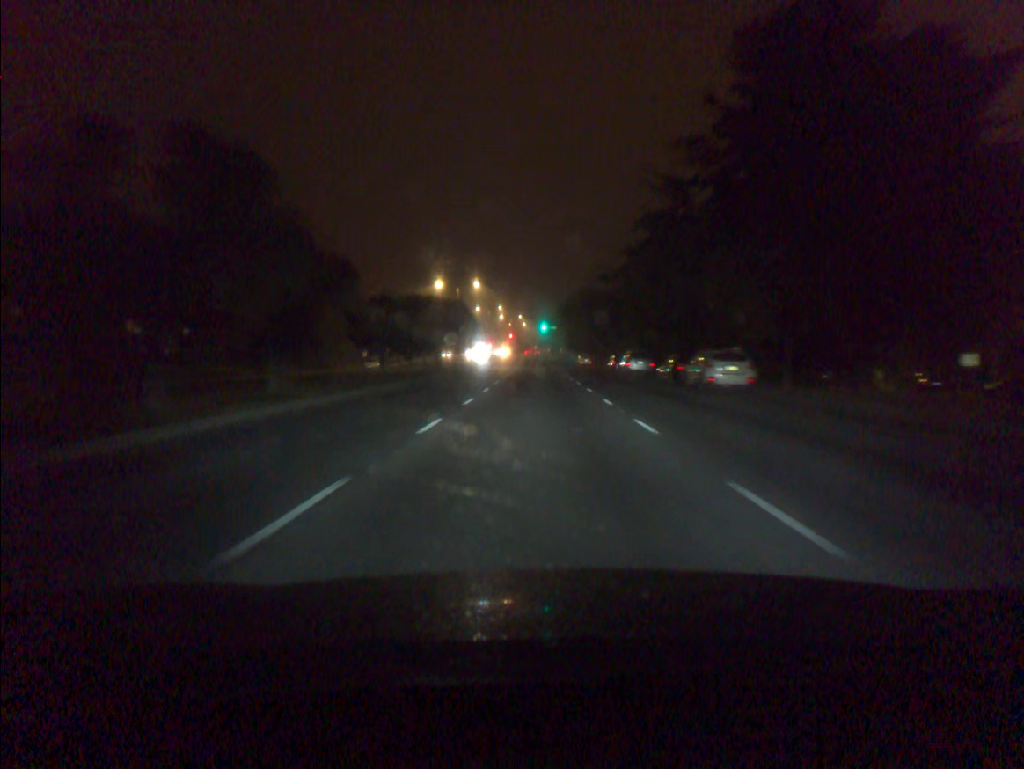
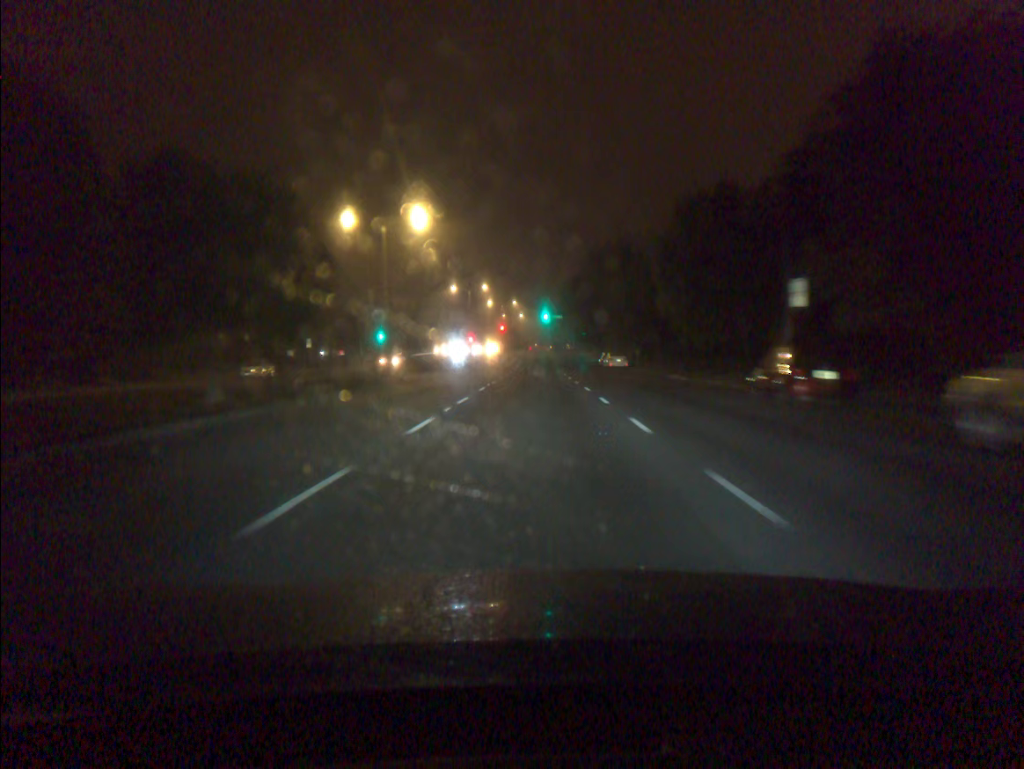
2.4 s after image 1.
(0.0, +43.1) m; 0°
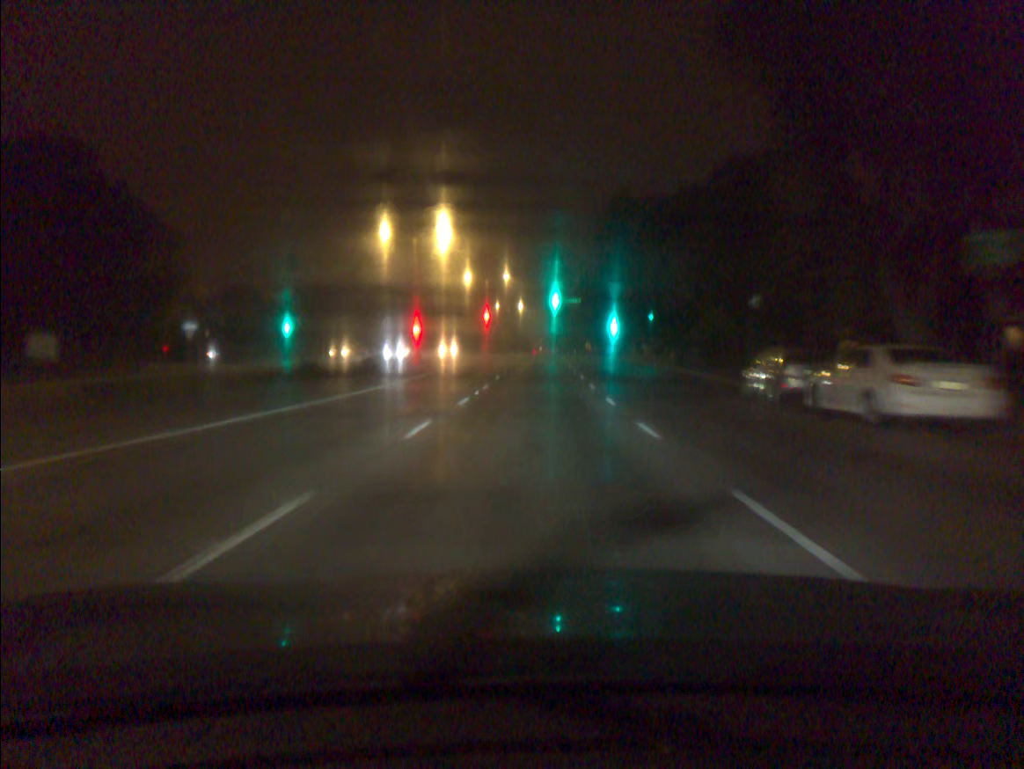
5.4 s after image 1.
(0.0, +51.4) m; 0°
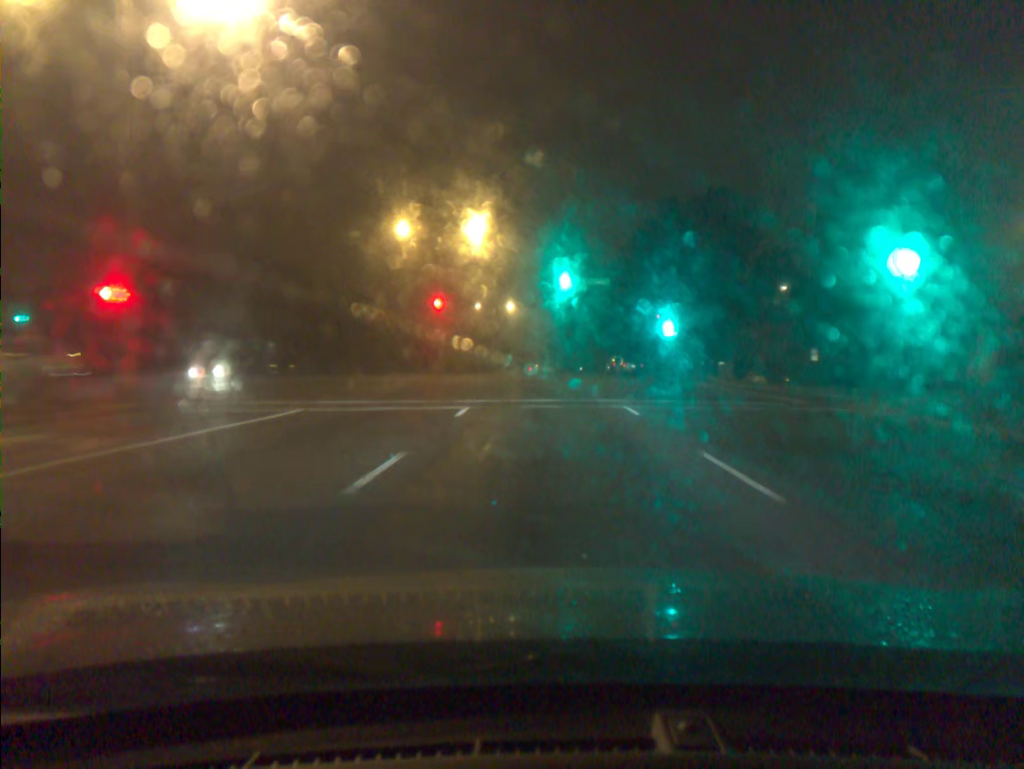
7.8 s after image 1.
(-0.1, +41.0) m; +1°
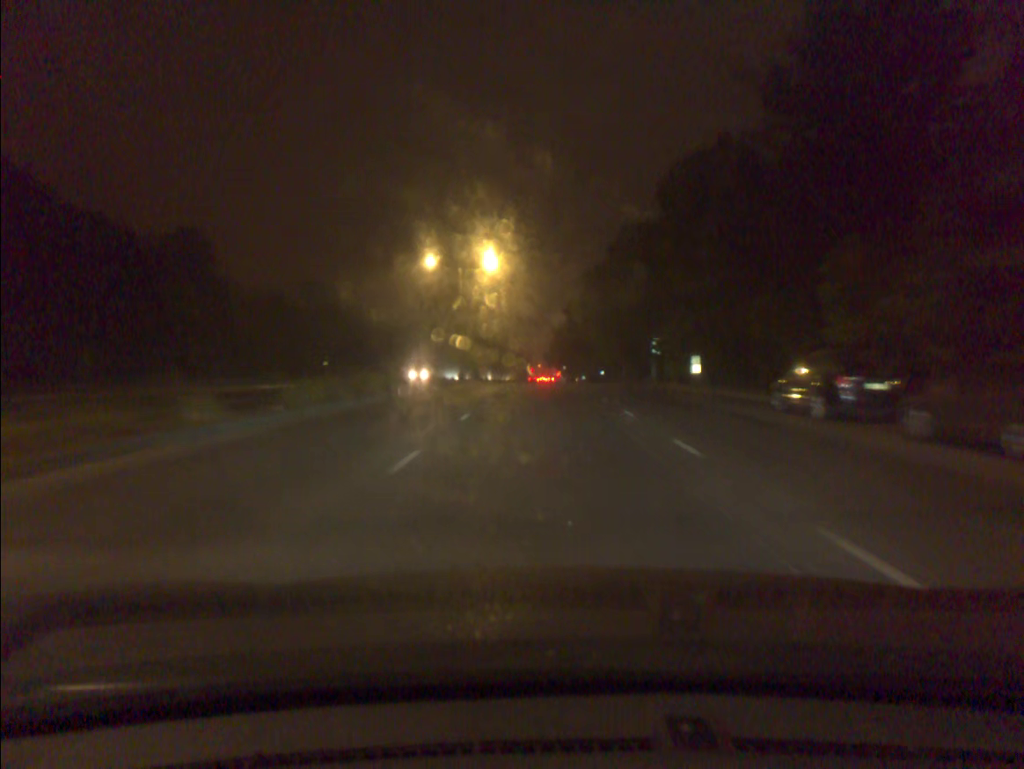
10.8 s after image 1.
(-0.2, +48.4) m; 0°
